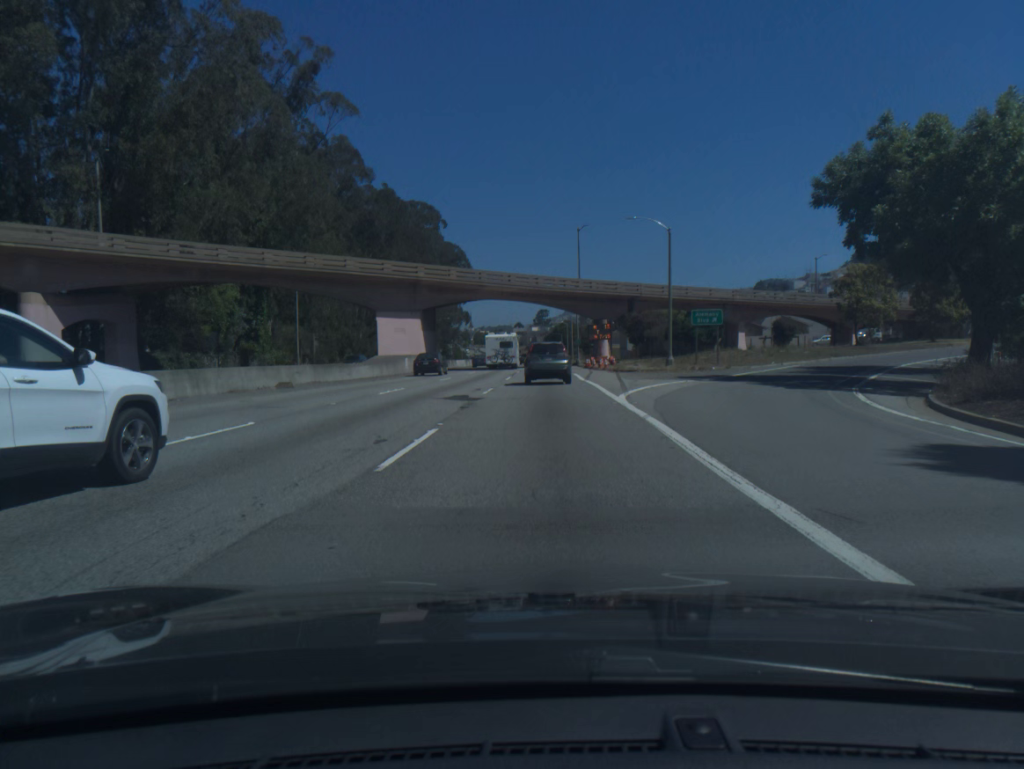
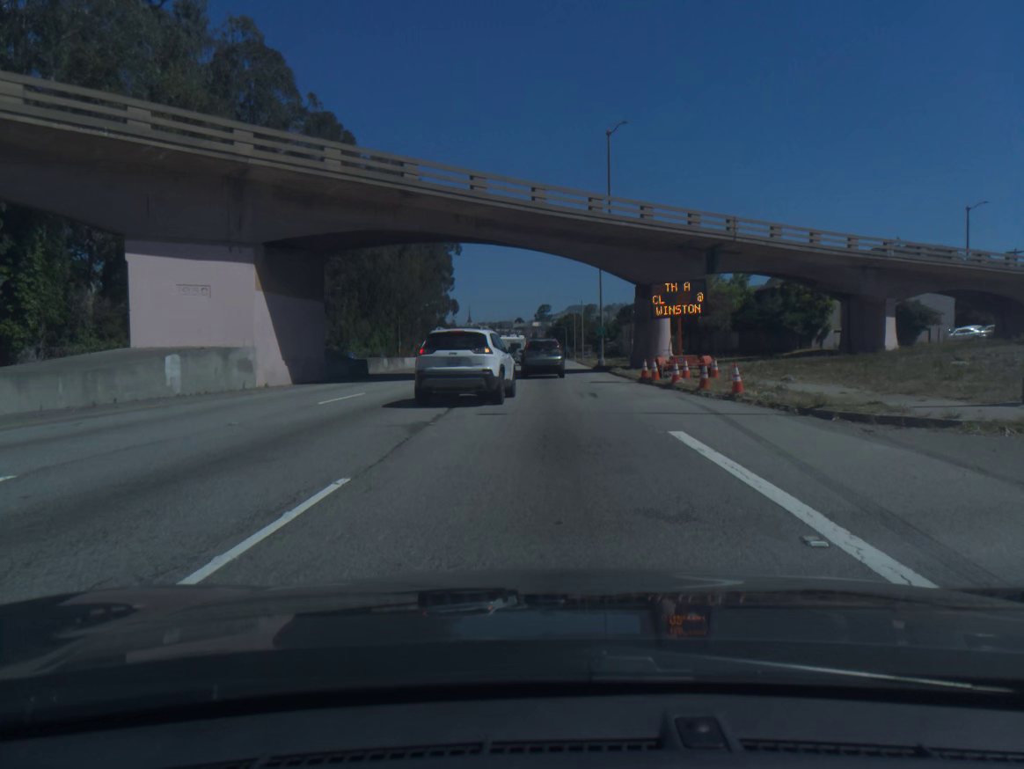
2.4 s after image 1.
(-0.1, +35.9) m; 0°
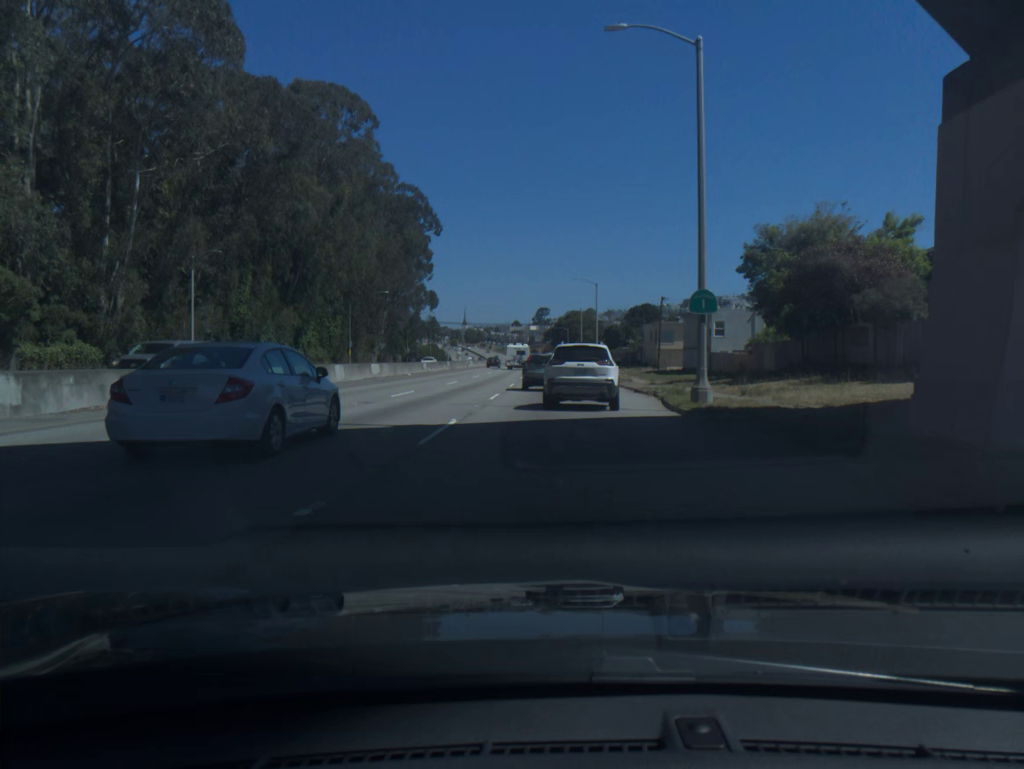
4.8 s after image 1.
(-0.1, +35.8) m; 0°
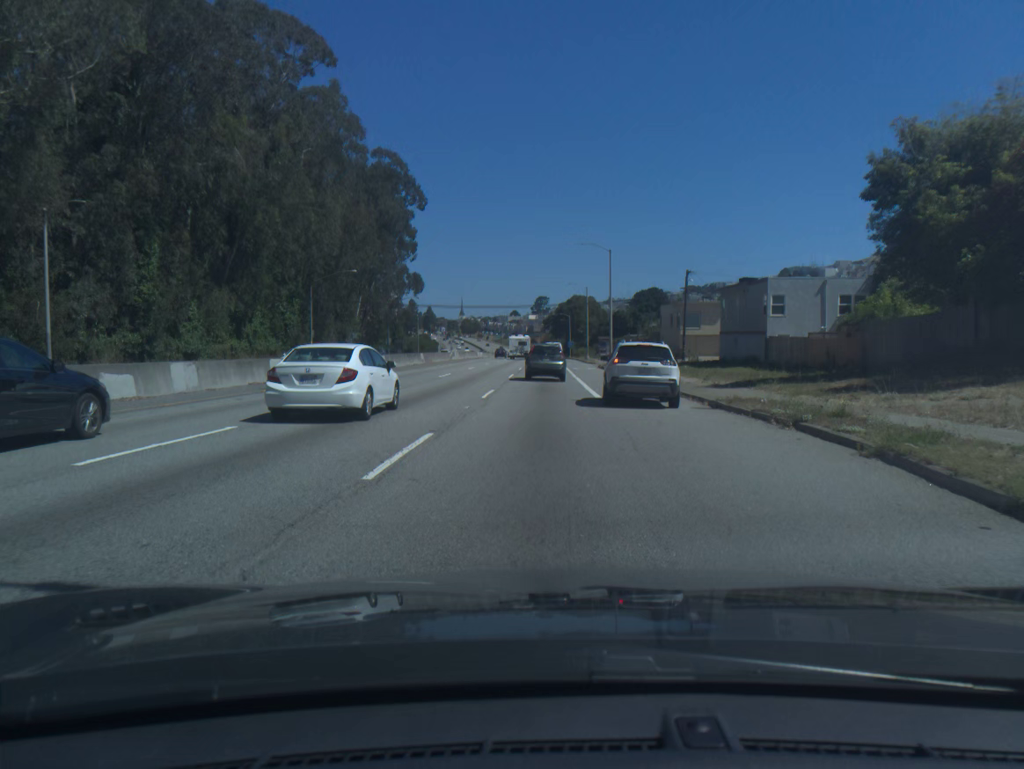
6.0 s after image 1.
(0.0, +17.7) m; 0°
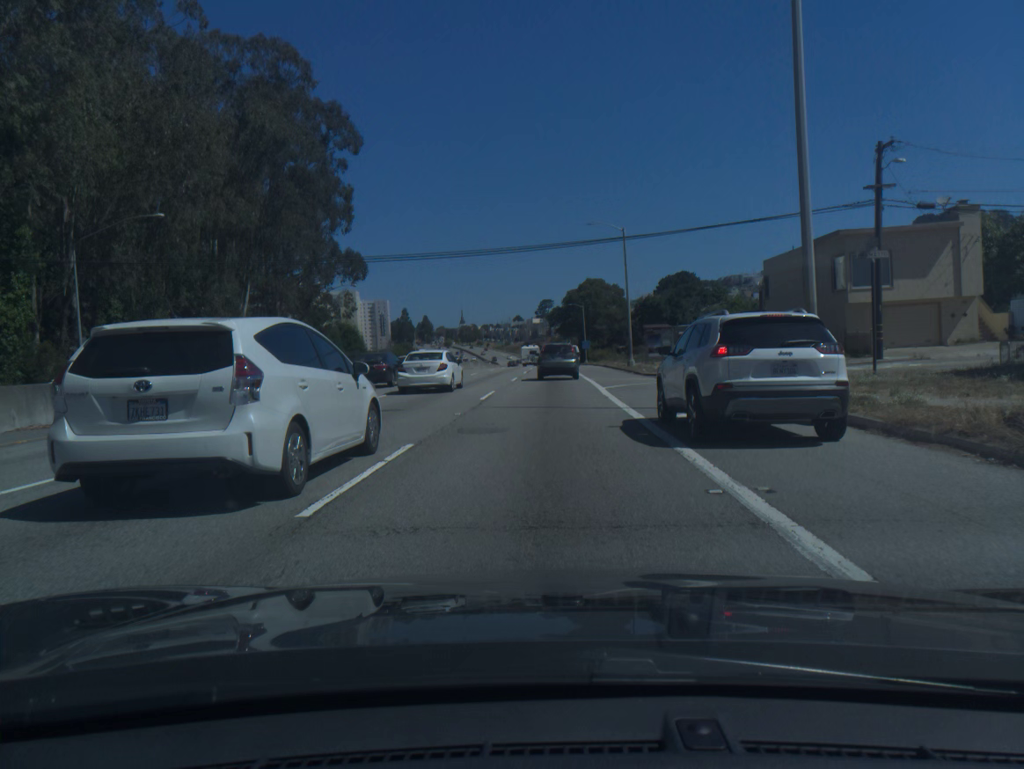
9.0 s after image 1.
(+0.1, +47.1) m; -1°
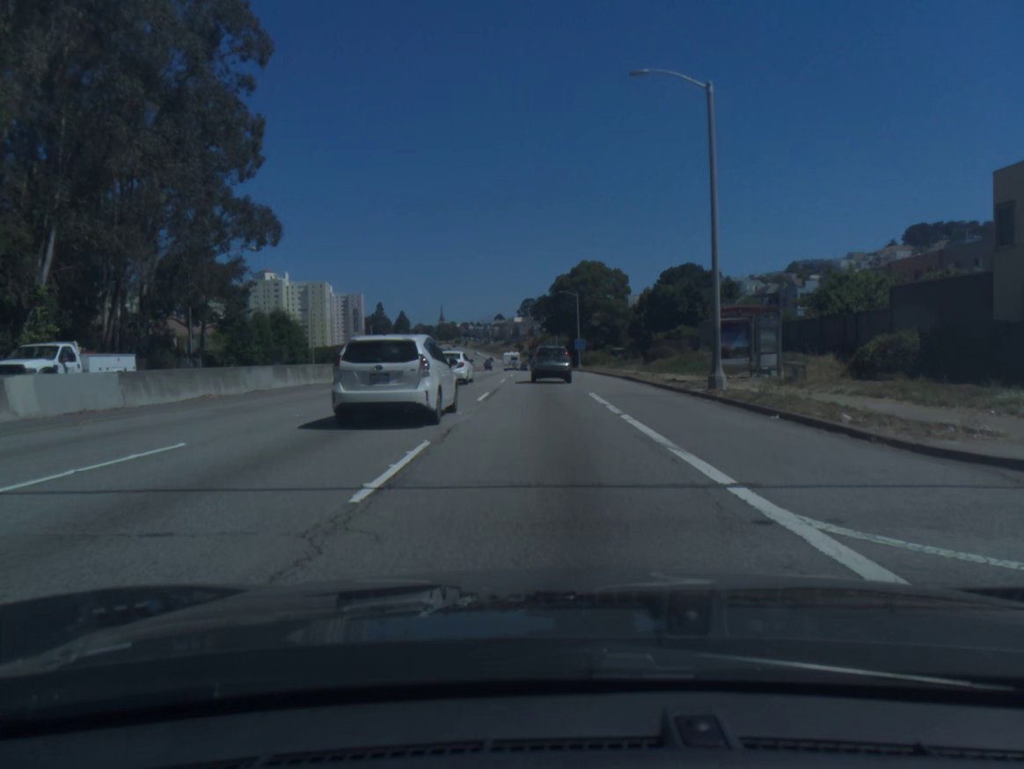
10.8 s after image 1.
(-0.1, +28.5) m; +1°
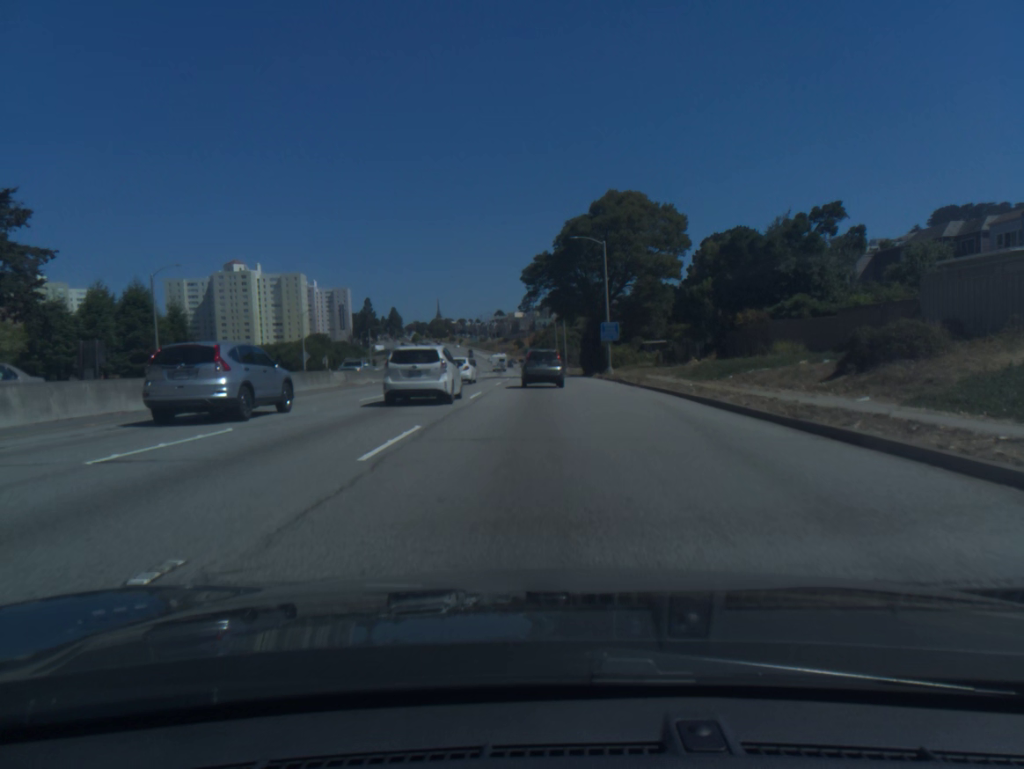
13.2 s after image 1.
(+0.1, +41.4) m; 0°
